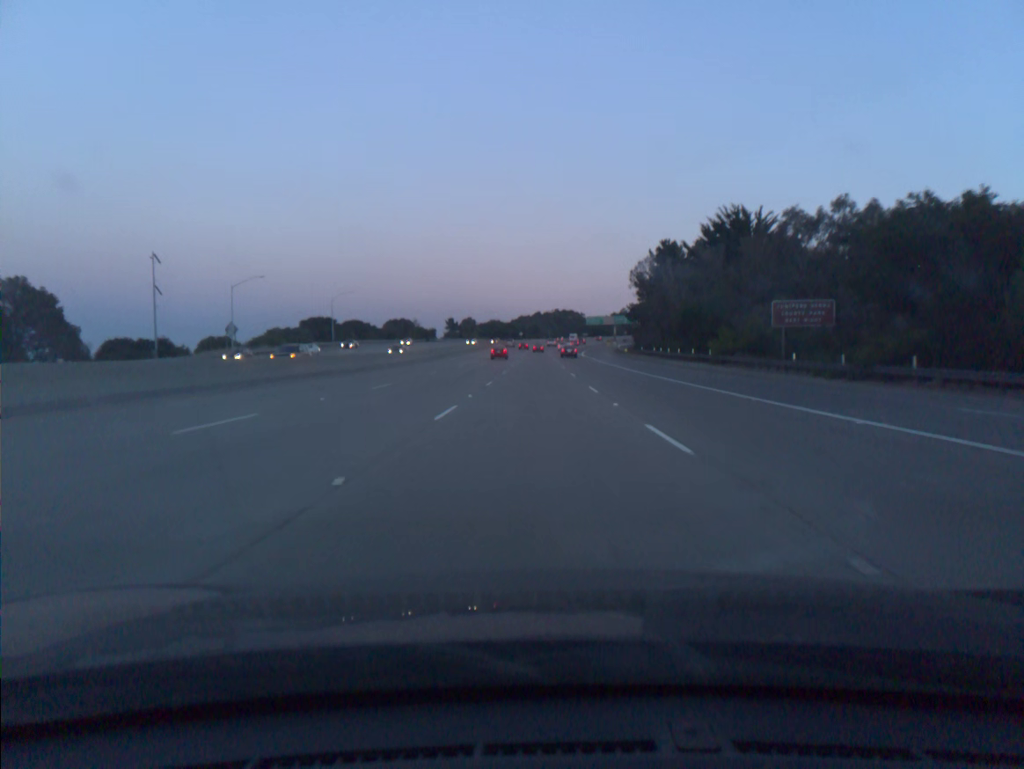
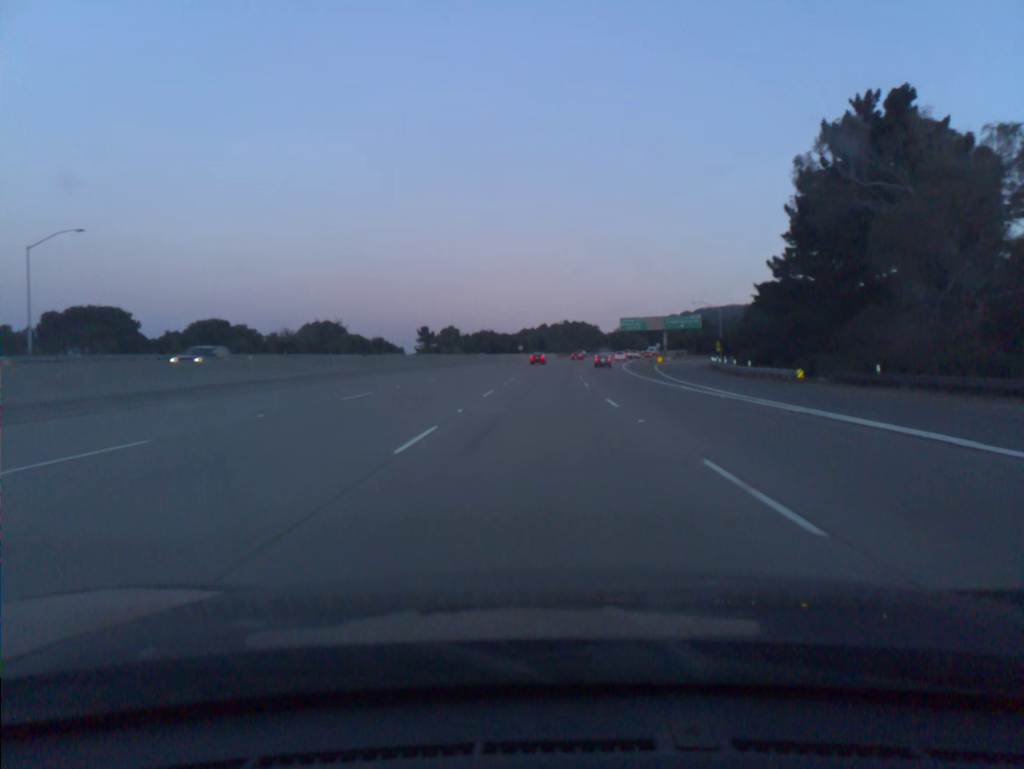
(-0.3, +90.1) m; 0°
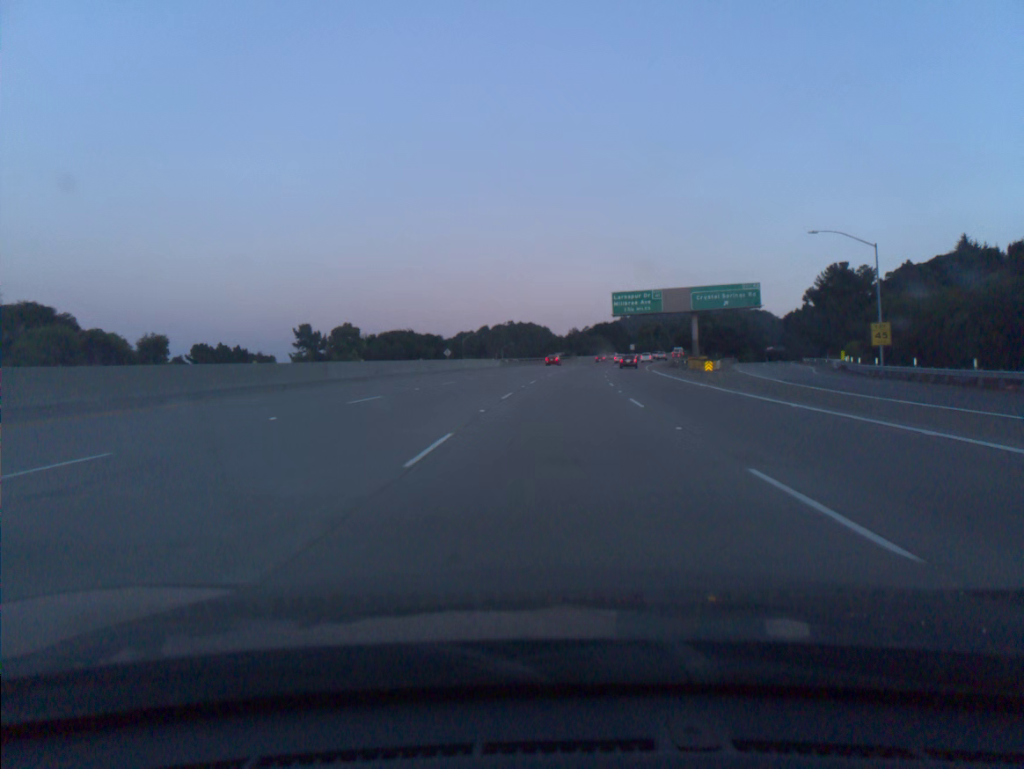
(+1.6, +72.1) m; +4°
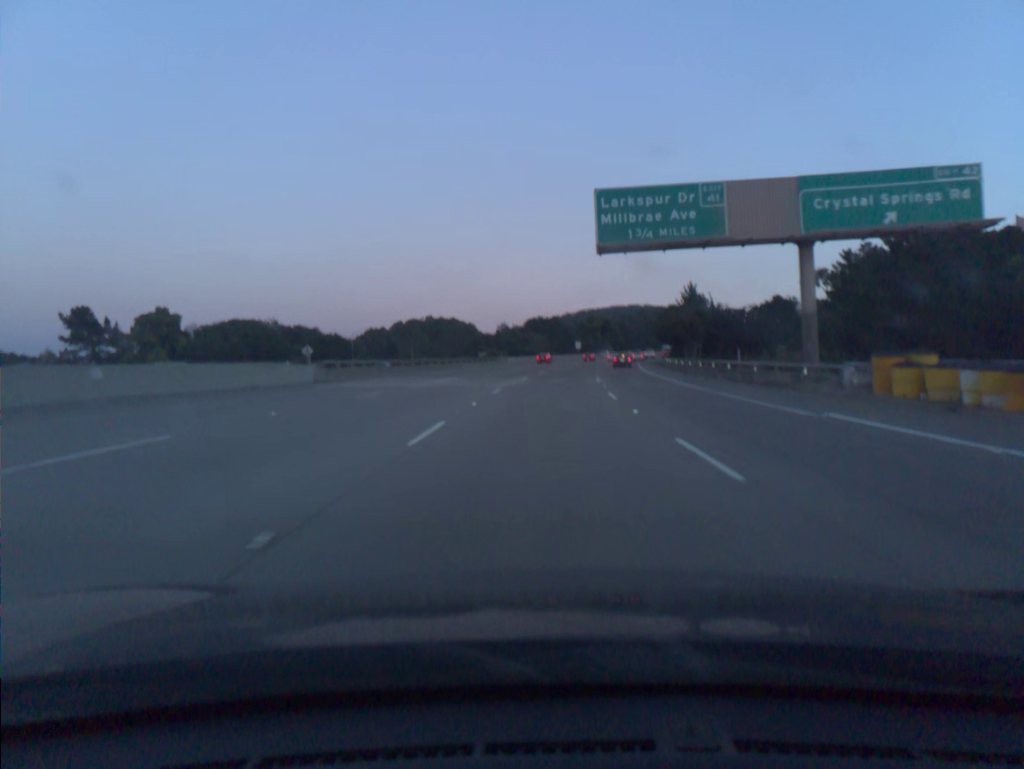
(+2.5, +54.3) m; +5°
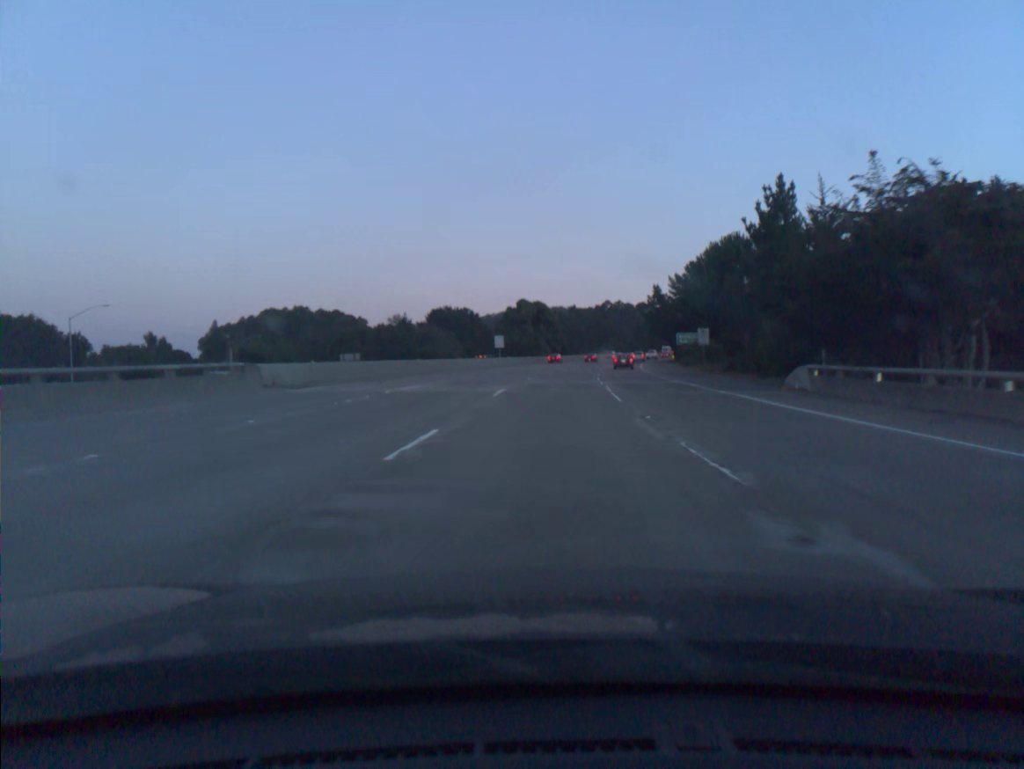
(+3.5, +72.7) m; +6°
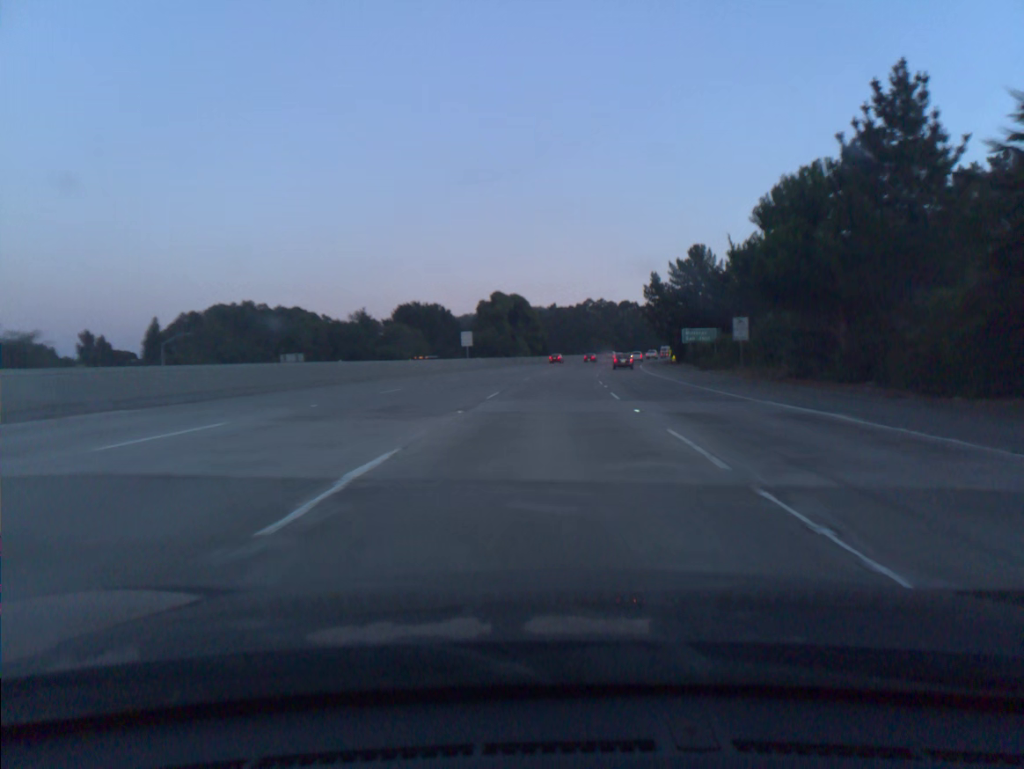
(+0.2, +18.2) m; +2°
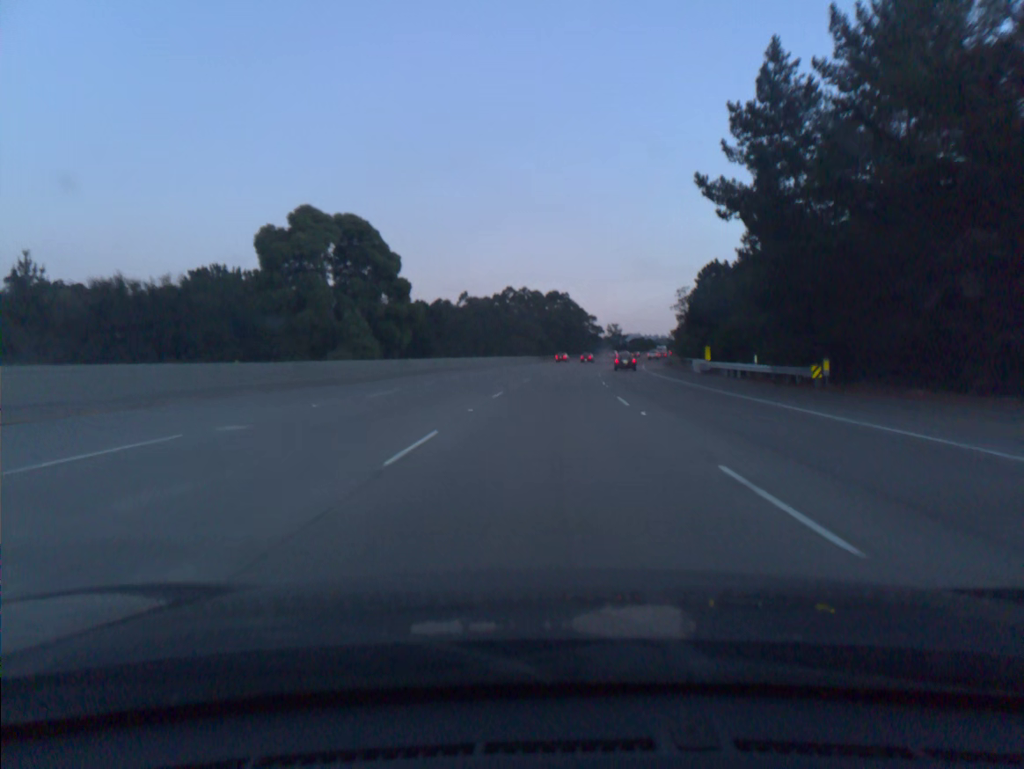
(+3.7, +72.8) m; +6°
